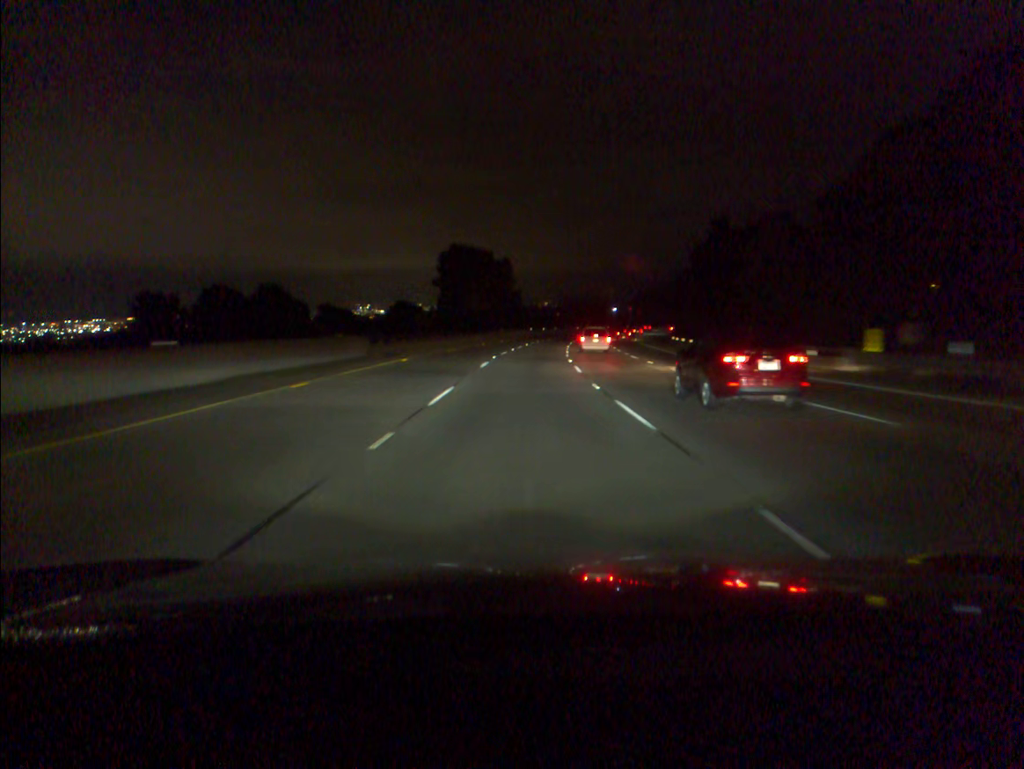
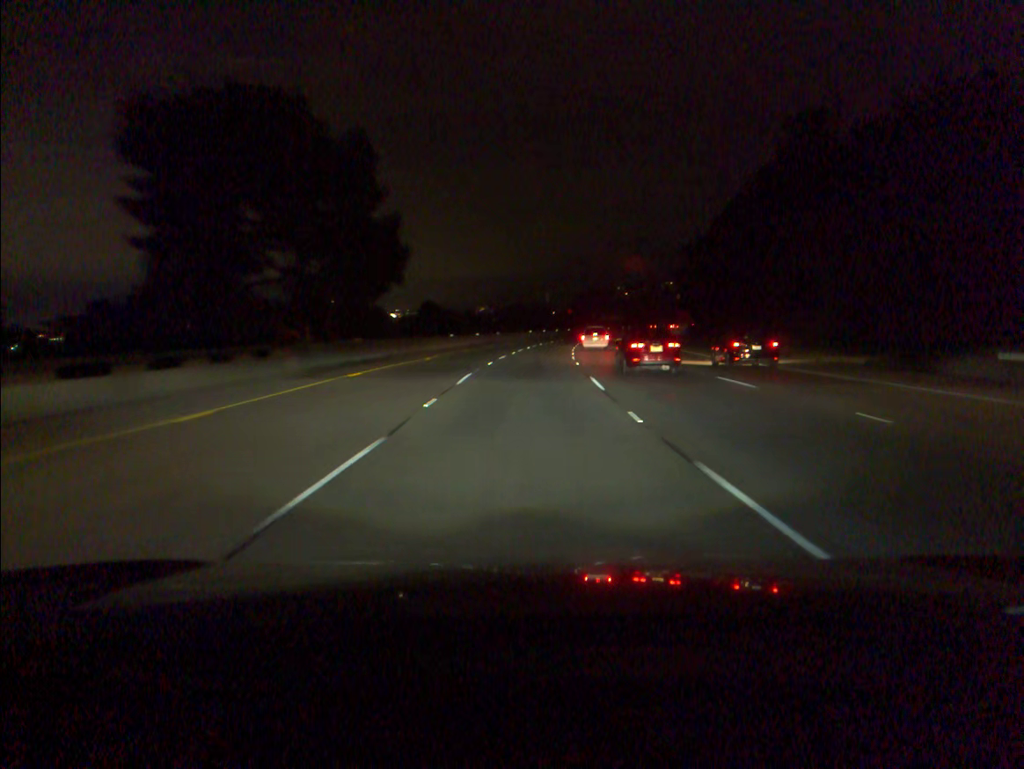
(+2.1, +67.4) m; +5°
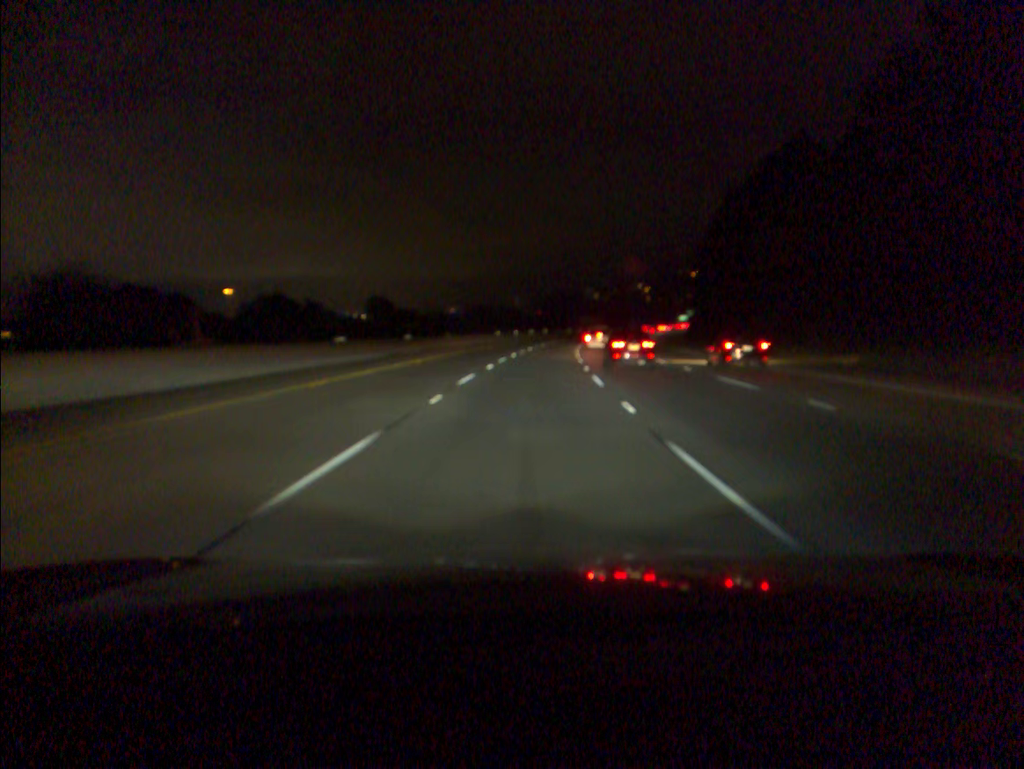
(+0.6, +33.5) m; +2°
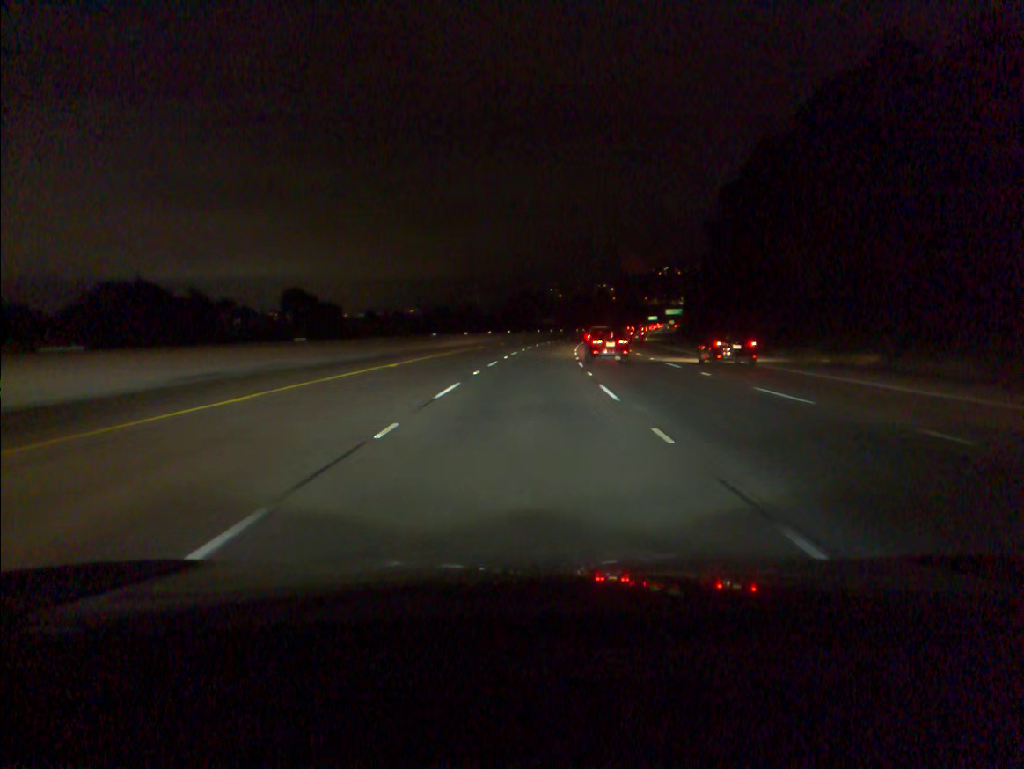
(+0.9, +33.4) m; +3°
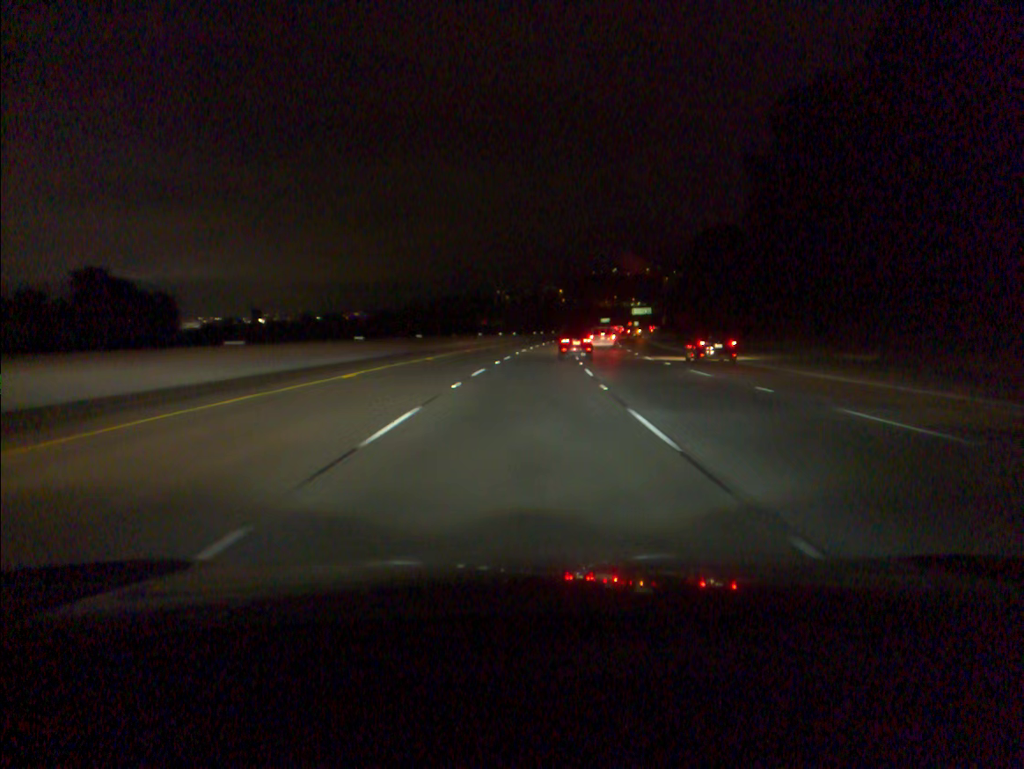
(+1.6, +50.1) m; +4°
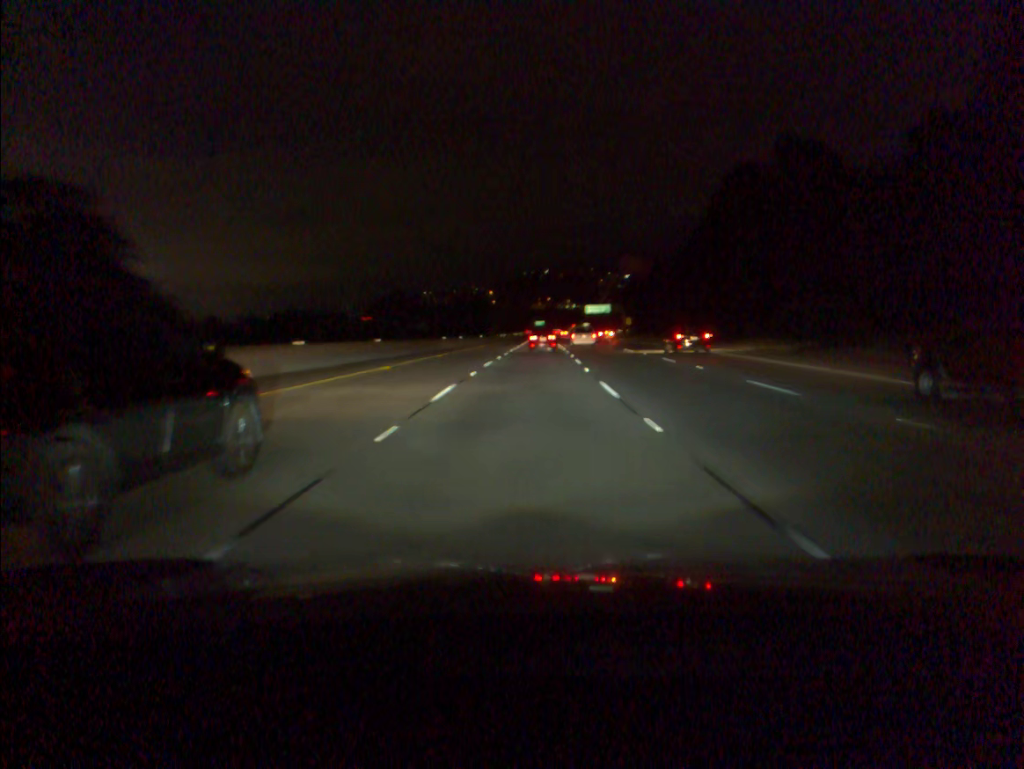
(+2.9, +67.1) m; +5°
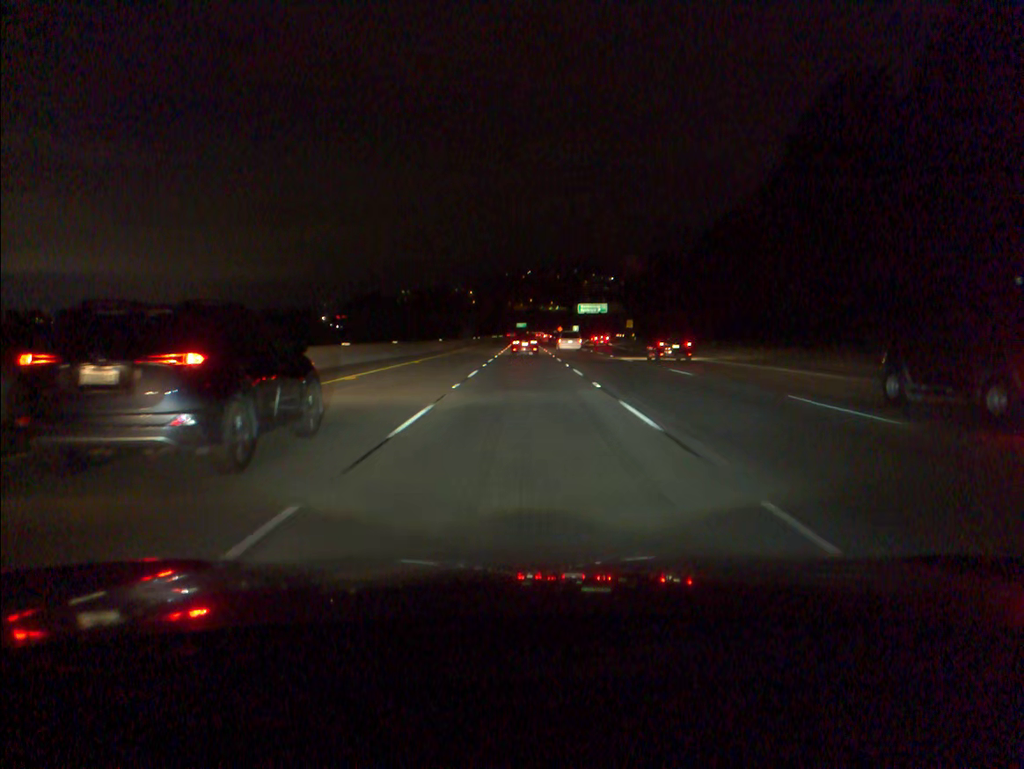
(+0.5, +33.8) m; +1°
